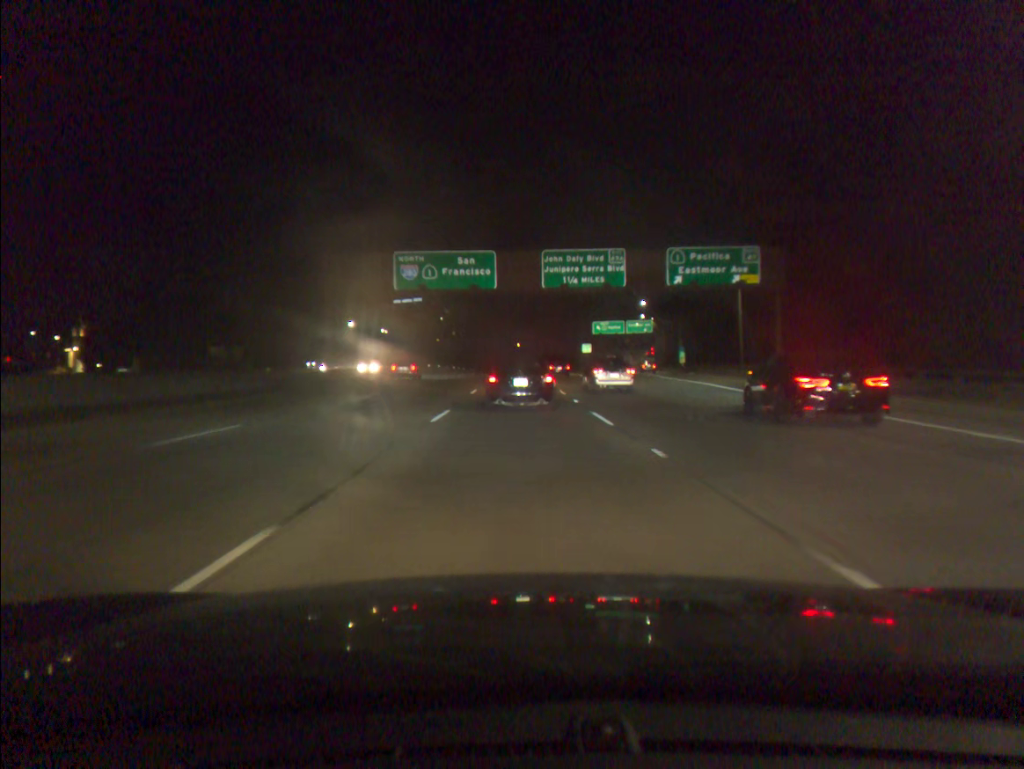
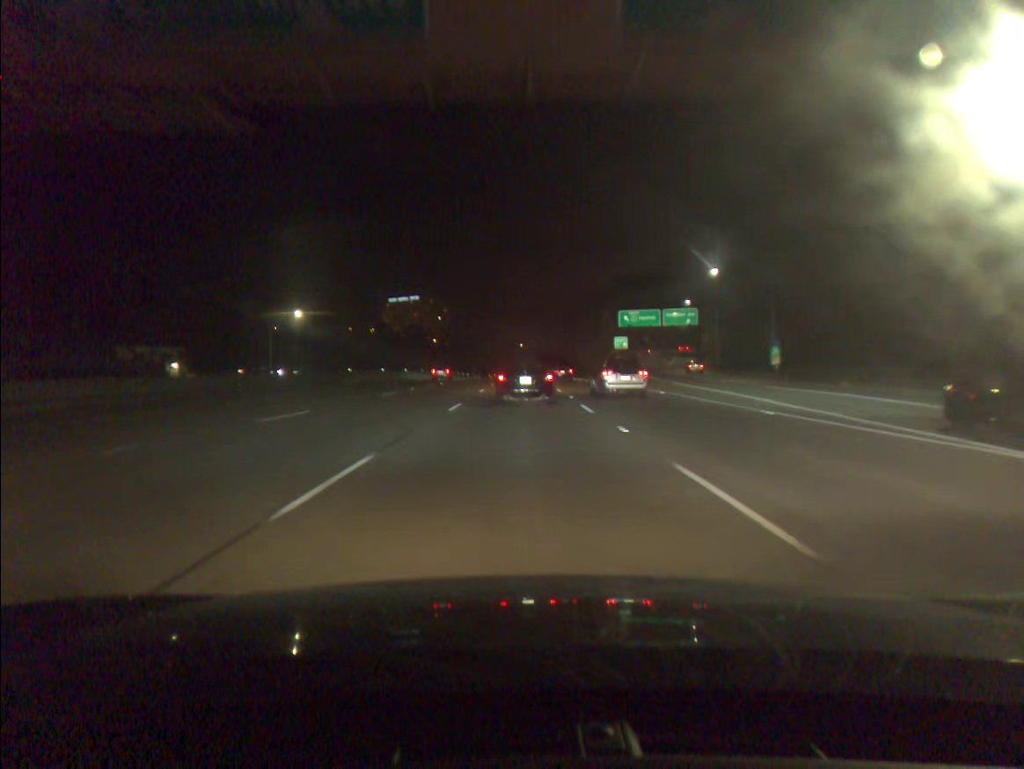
(-0.1, +39.4) m; 0°
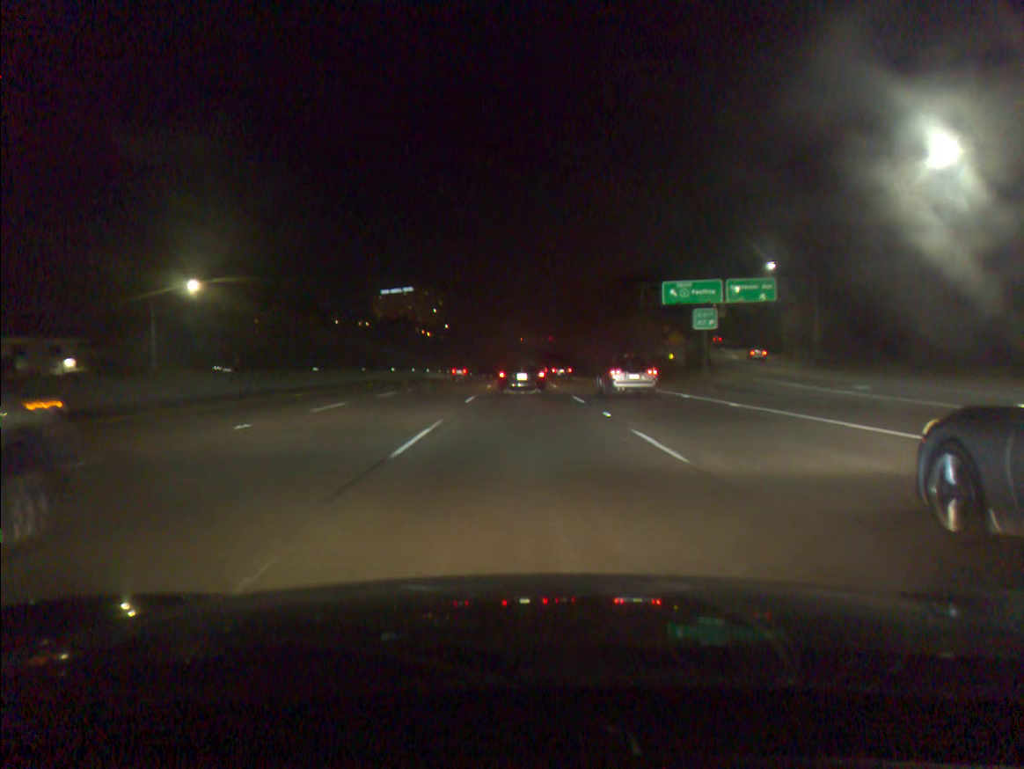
(-0.2, +39.6) m; 0°
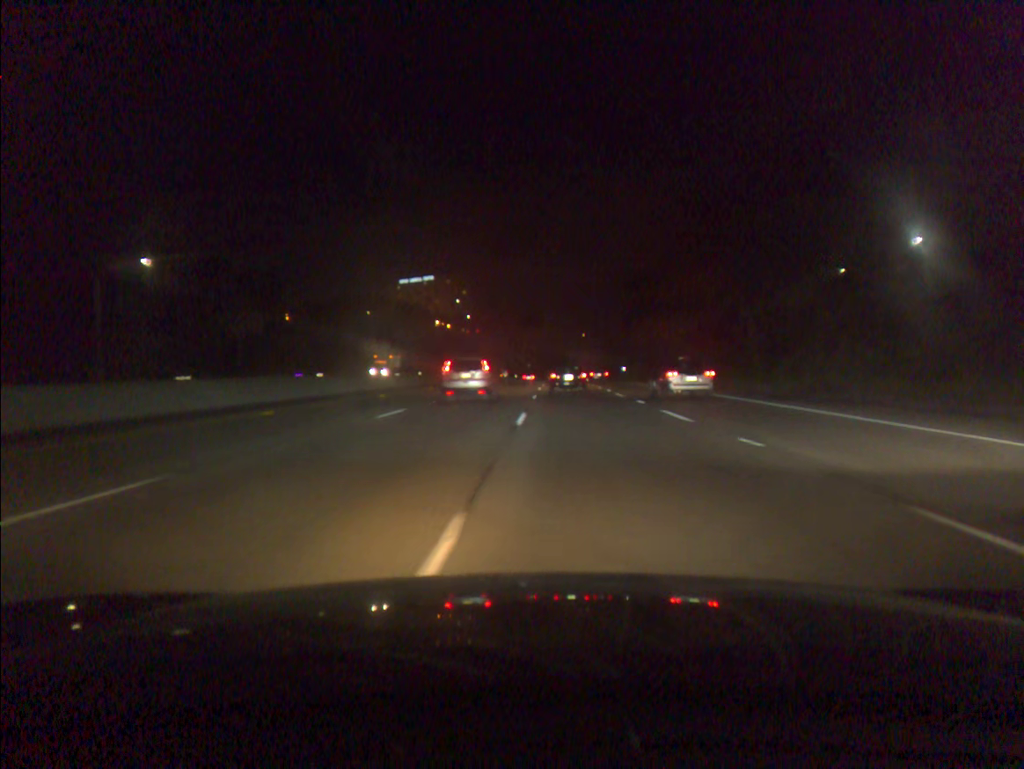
(-0.9, +68.4) m; -2°
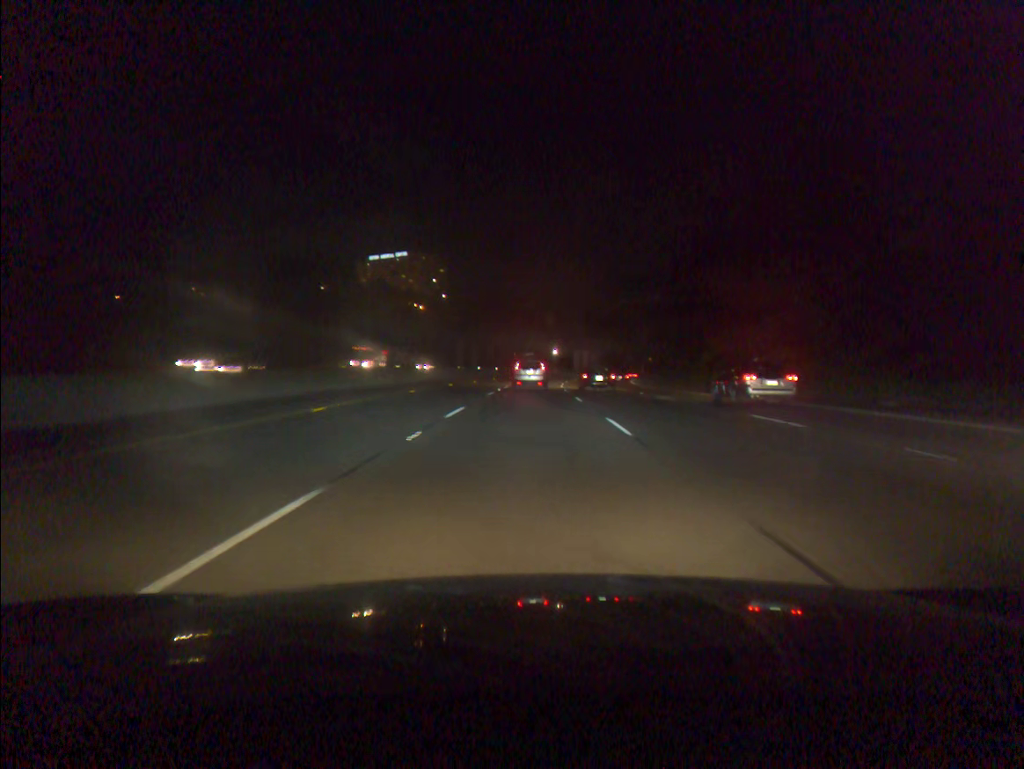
(+0.1, +59.8) m; +1°
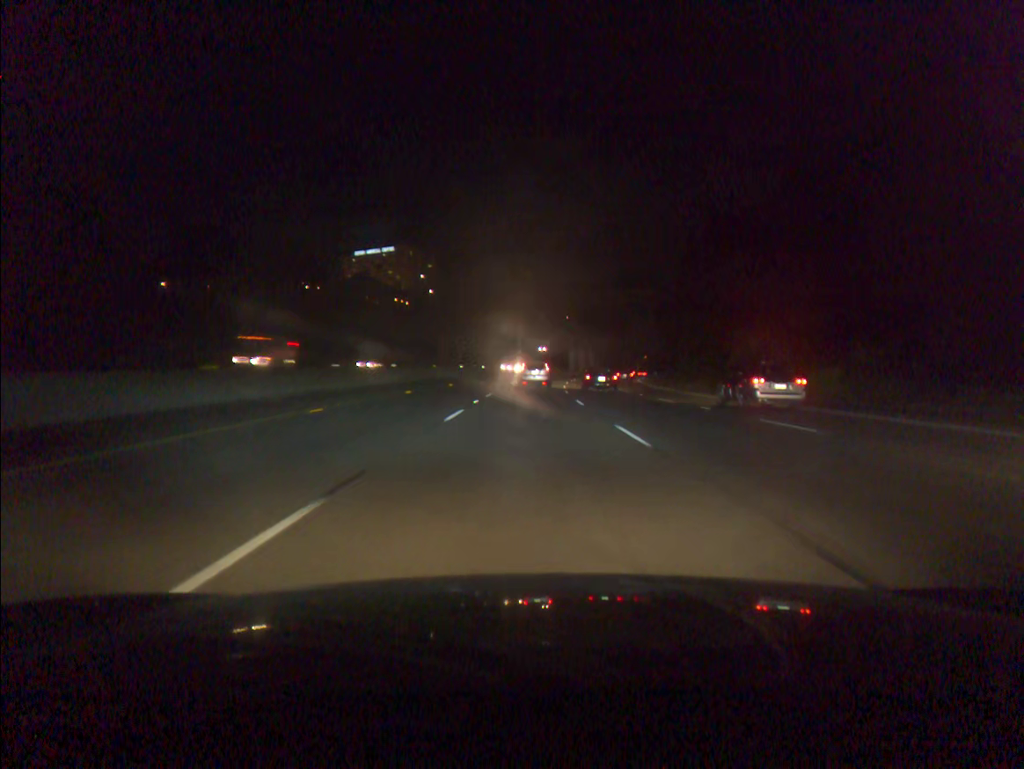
(+0.1, +15.3) m; +1°
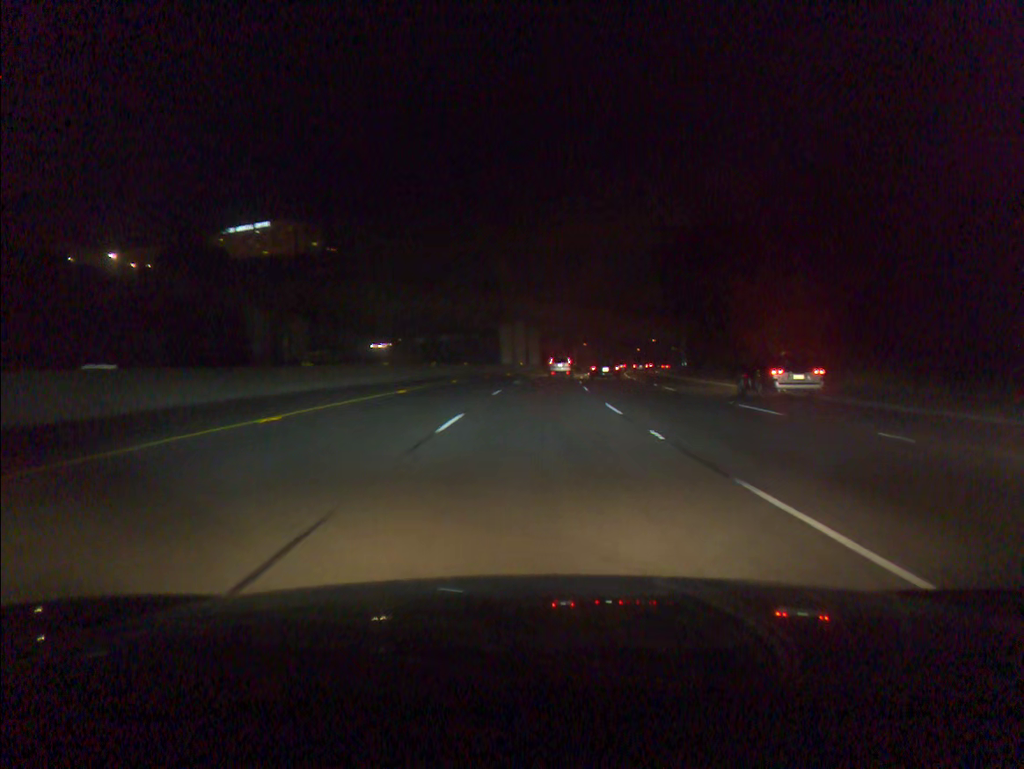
(+2.6, +76.6) m; +6°
